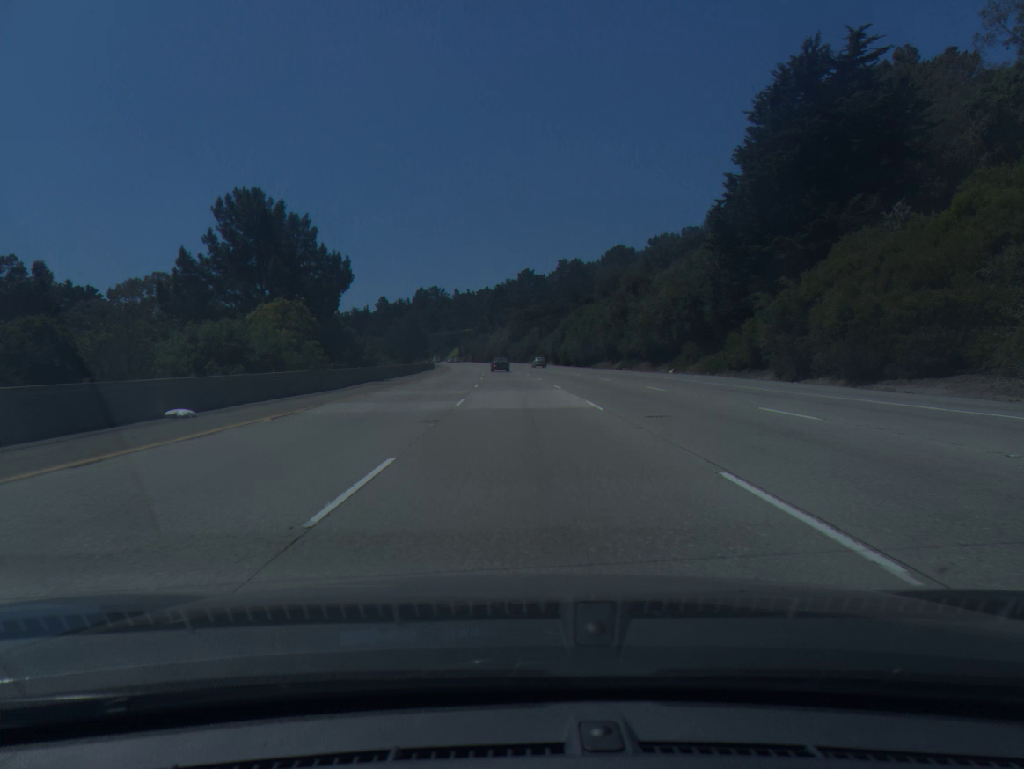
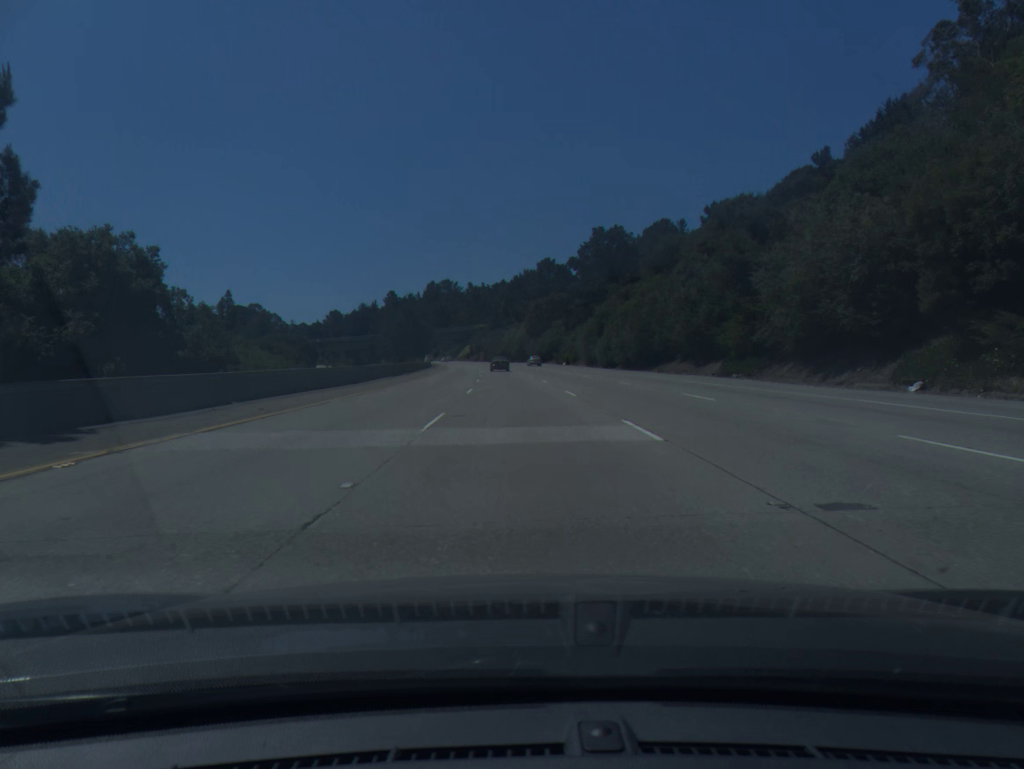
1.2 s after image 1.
(-0.4, +36.5) m; -1°
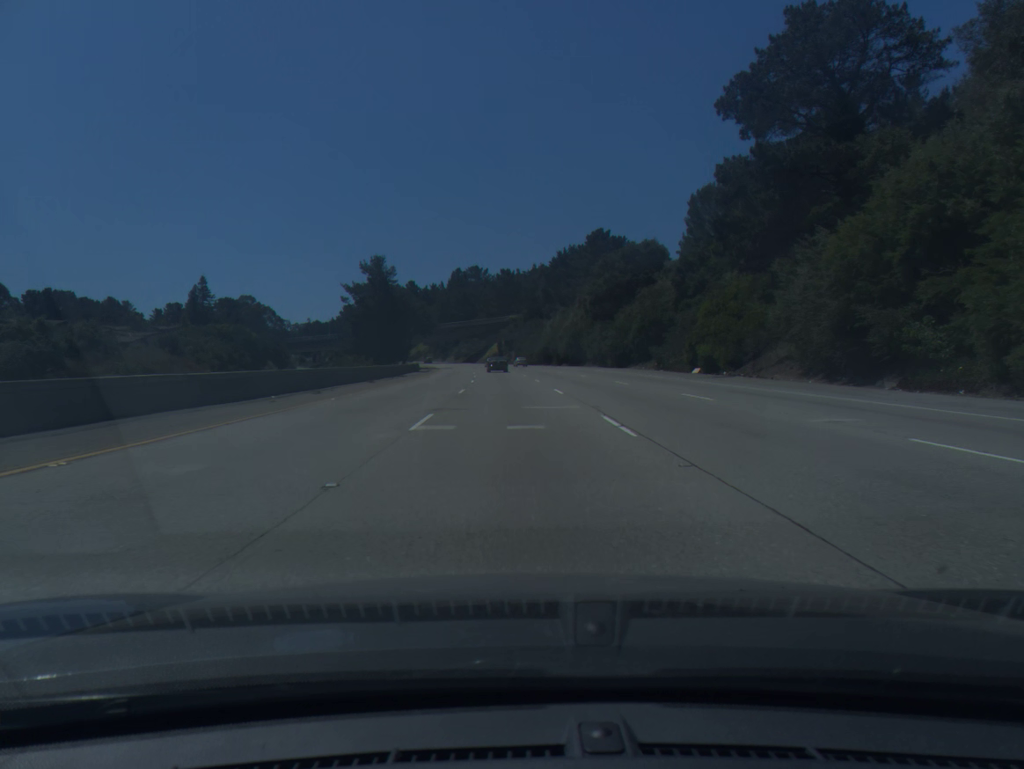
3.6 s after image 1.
(-1.7, +73.1) m; -3°
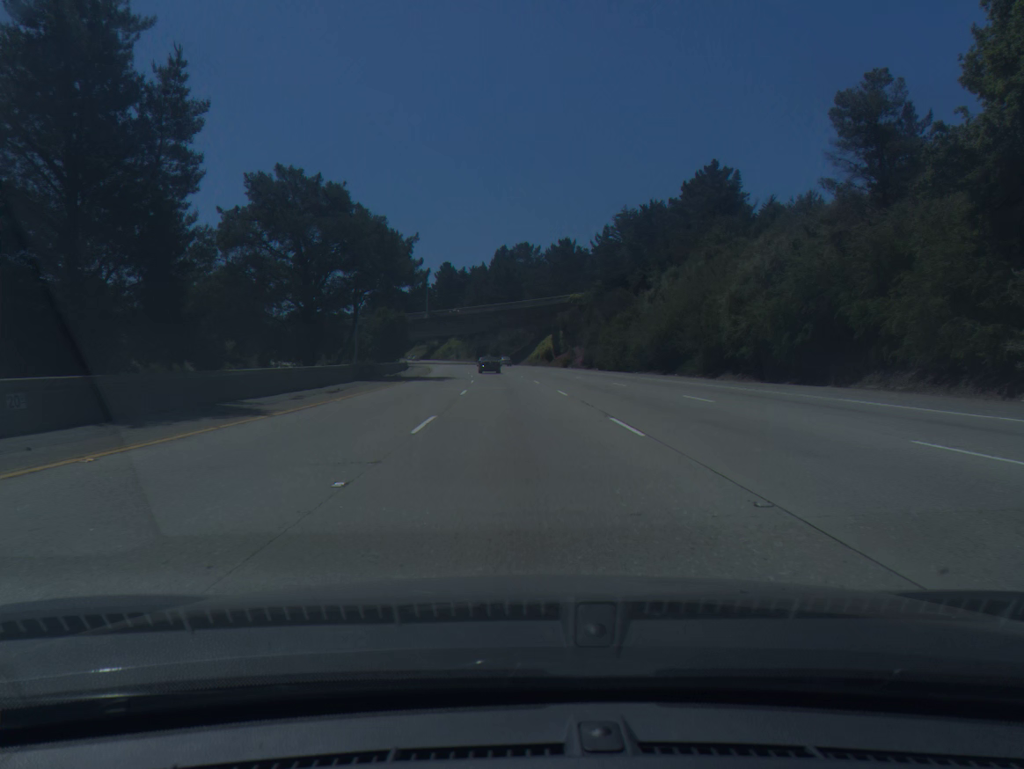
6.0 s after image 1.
(-2.4, +72.7) m; -4°
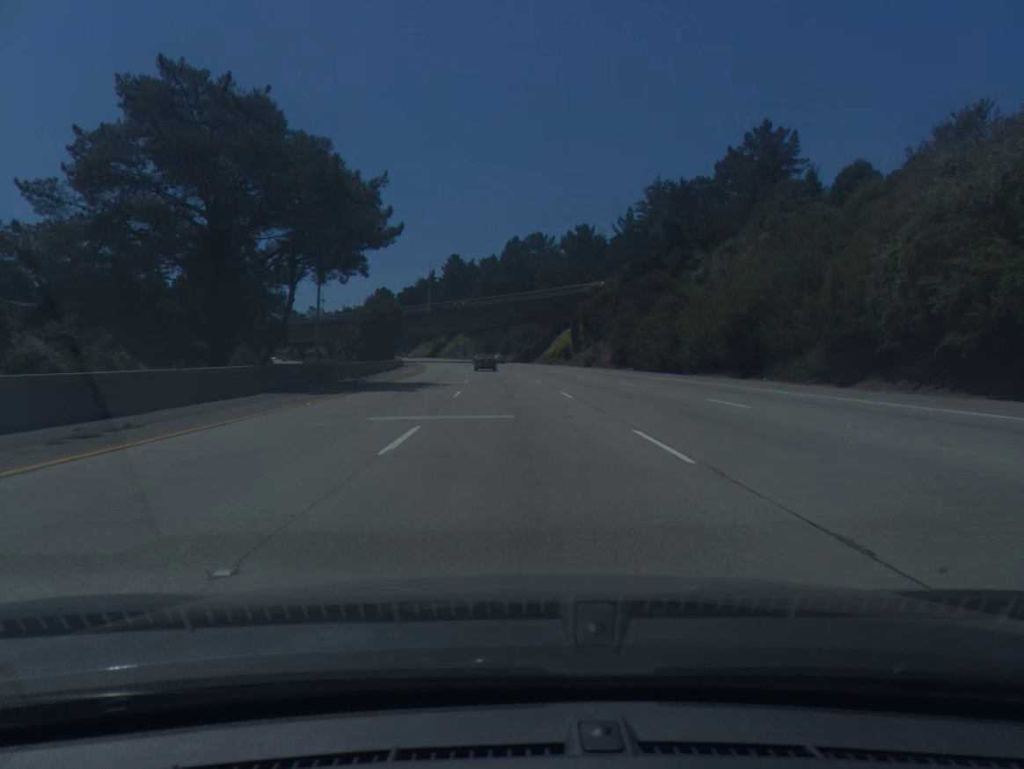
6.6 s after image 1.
(-0.1, +18.0) m; -1°
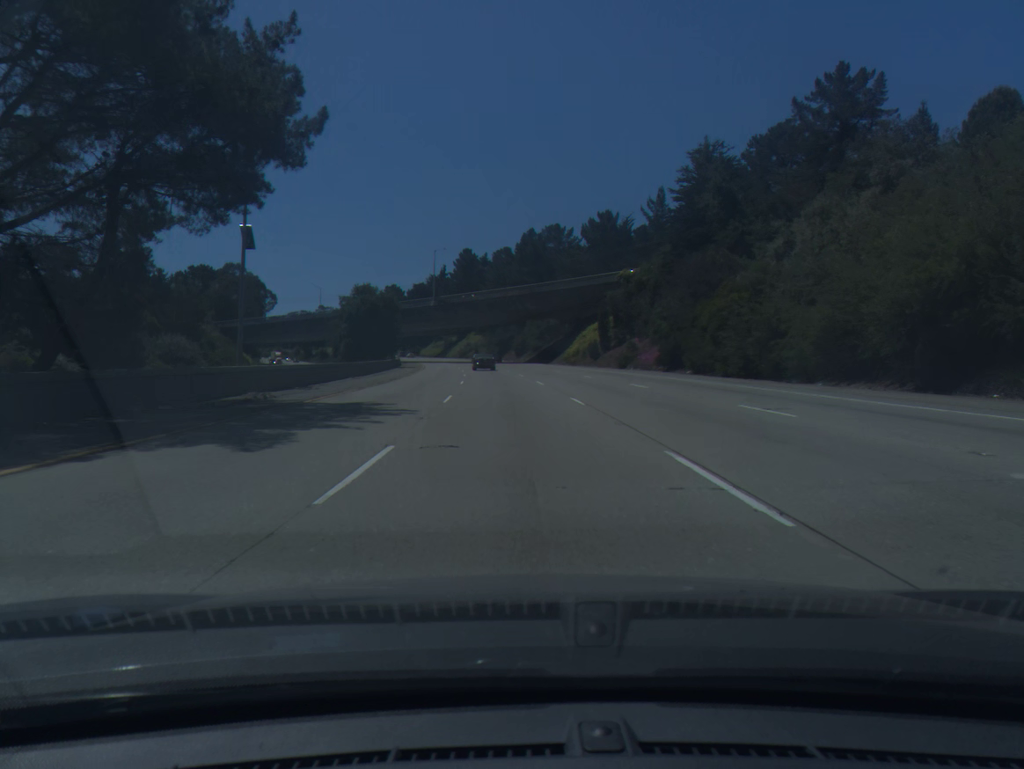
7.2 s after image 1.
(-0.2, +18.0) m; -1°
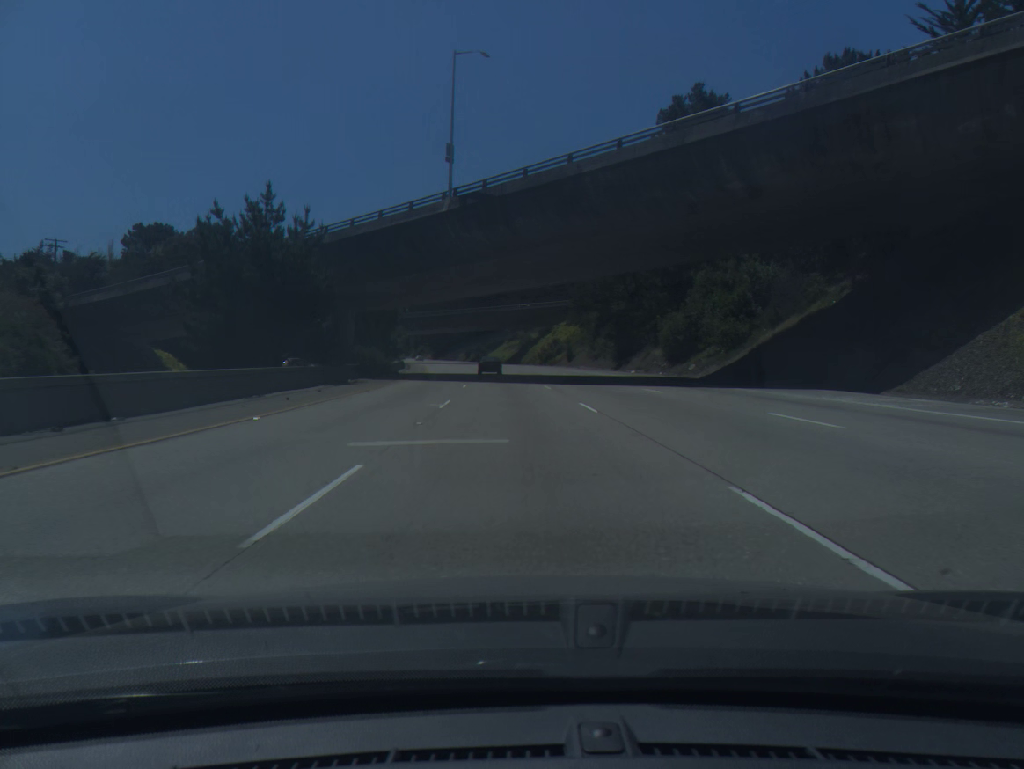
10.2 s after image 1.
(-5.0, +88.7) m; -6°
